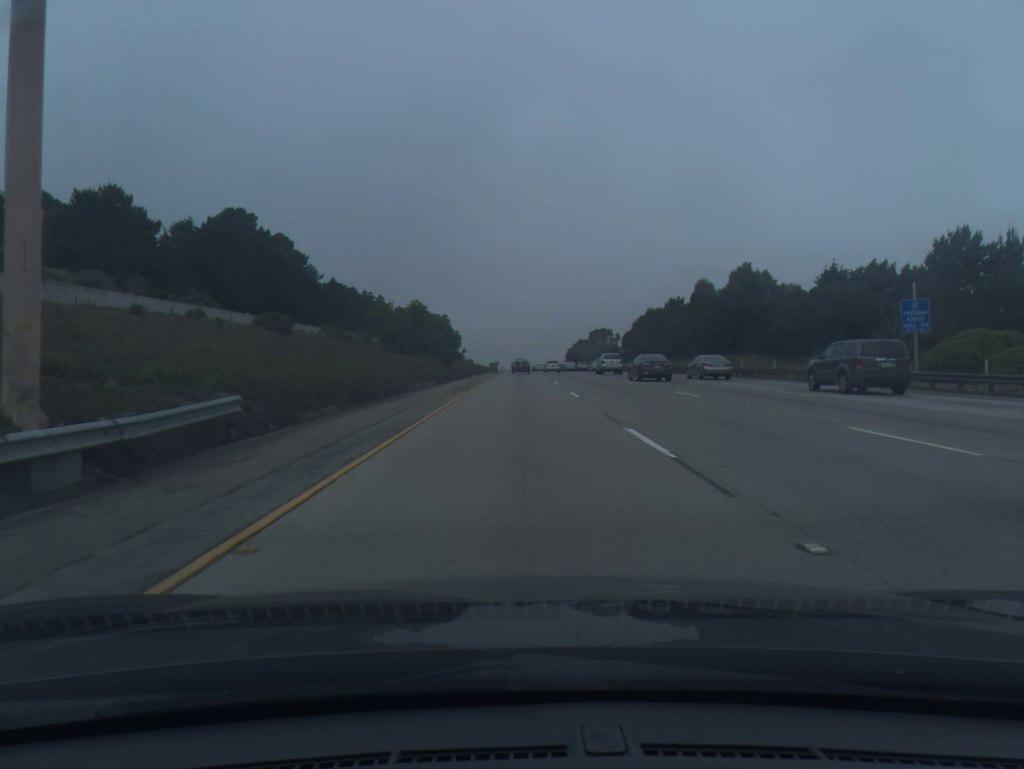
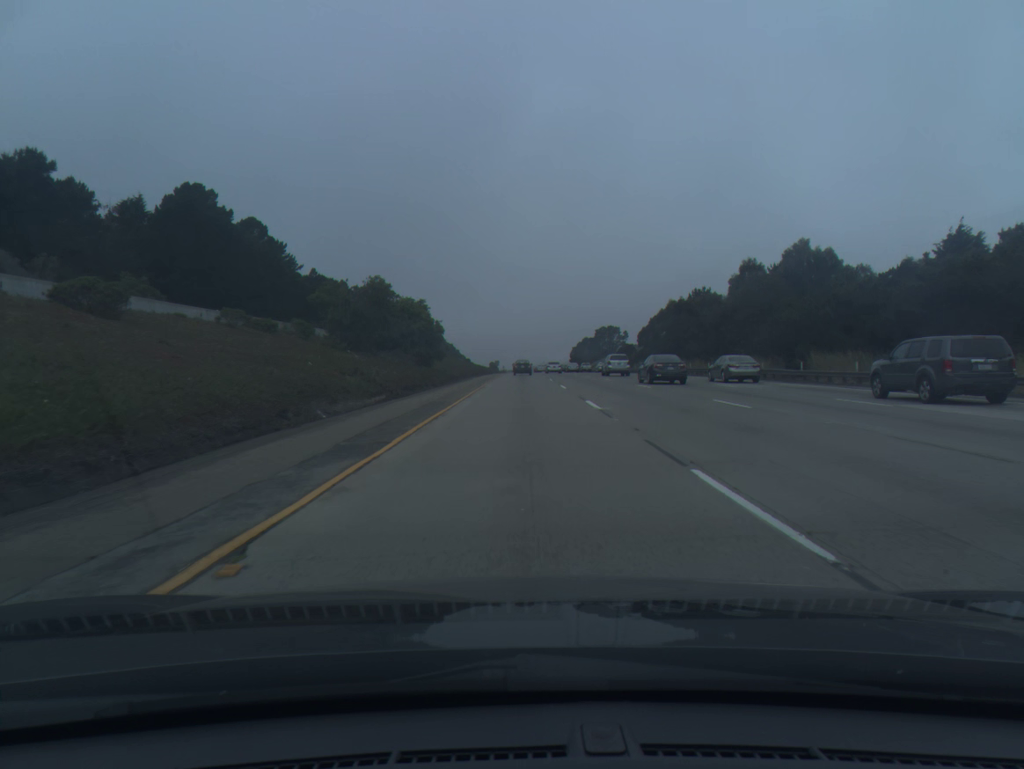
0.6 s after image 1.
(0.0, +19.6) m; 0°
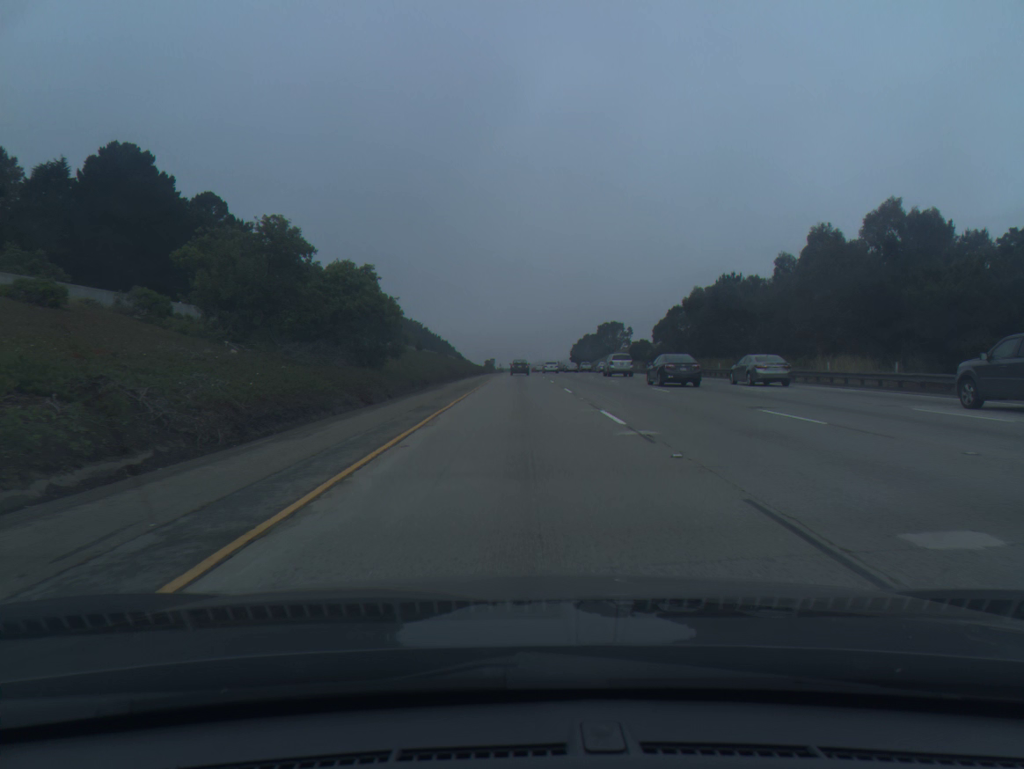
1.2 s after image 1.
(0.0, +19.4) m; 0°
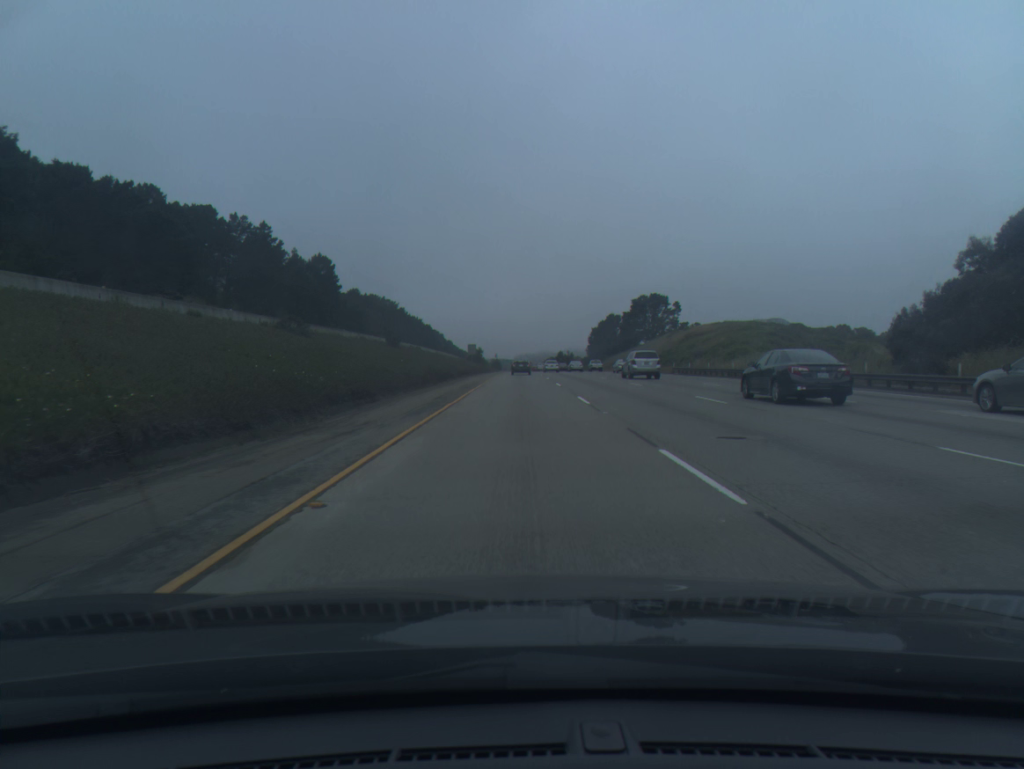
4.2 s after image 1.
(0.0, +95.4) m; 0°
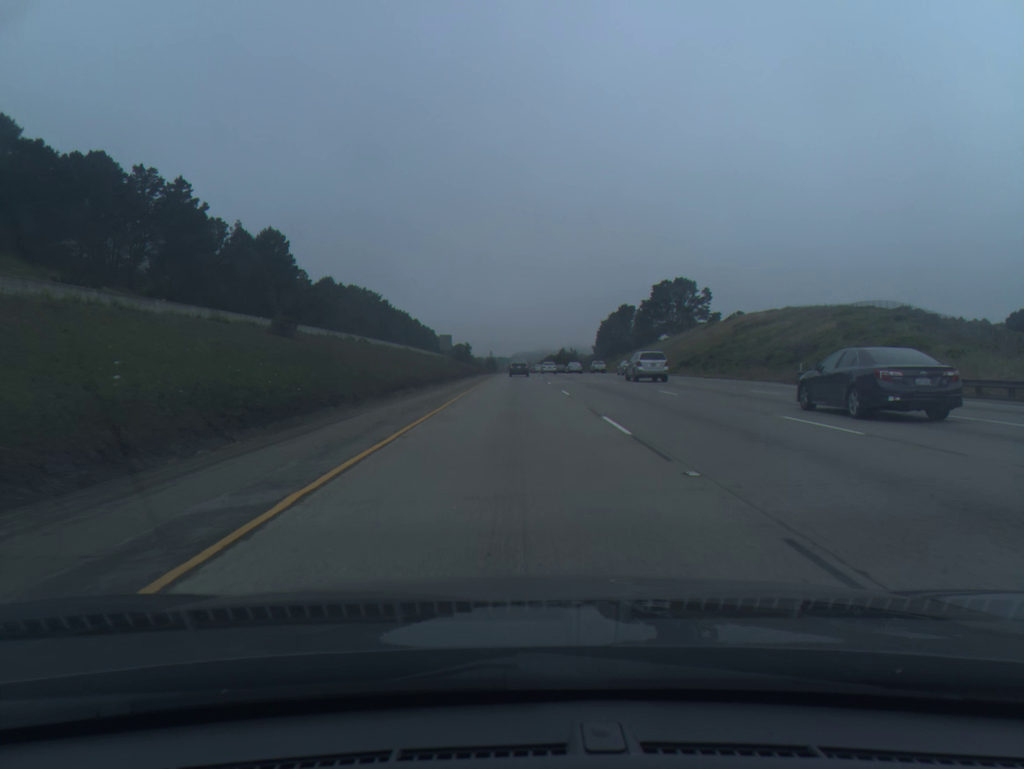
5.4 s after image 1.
(+0.1, +37.8) m; 0°
